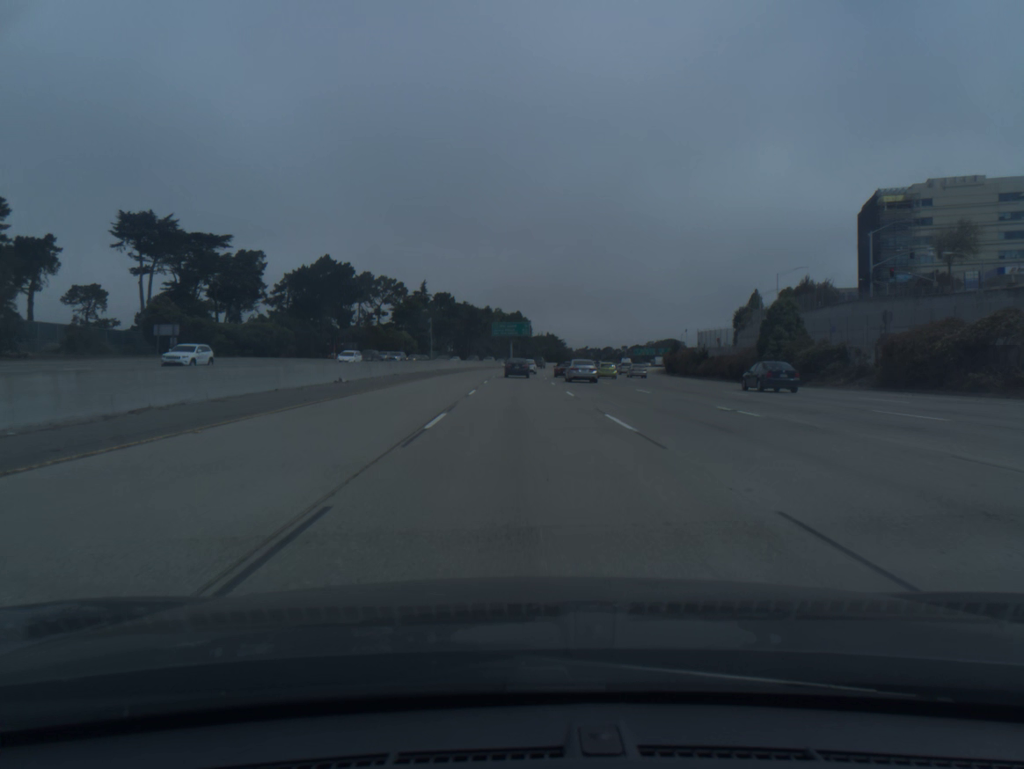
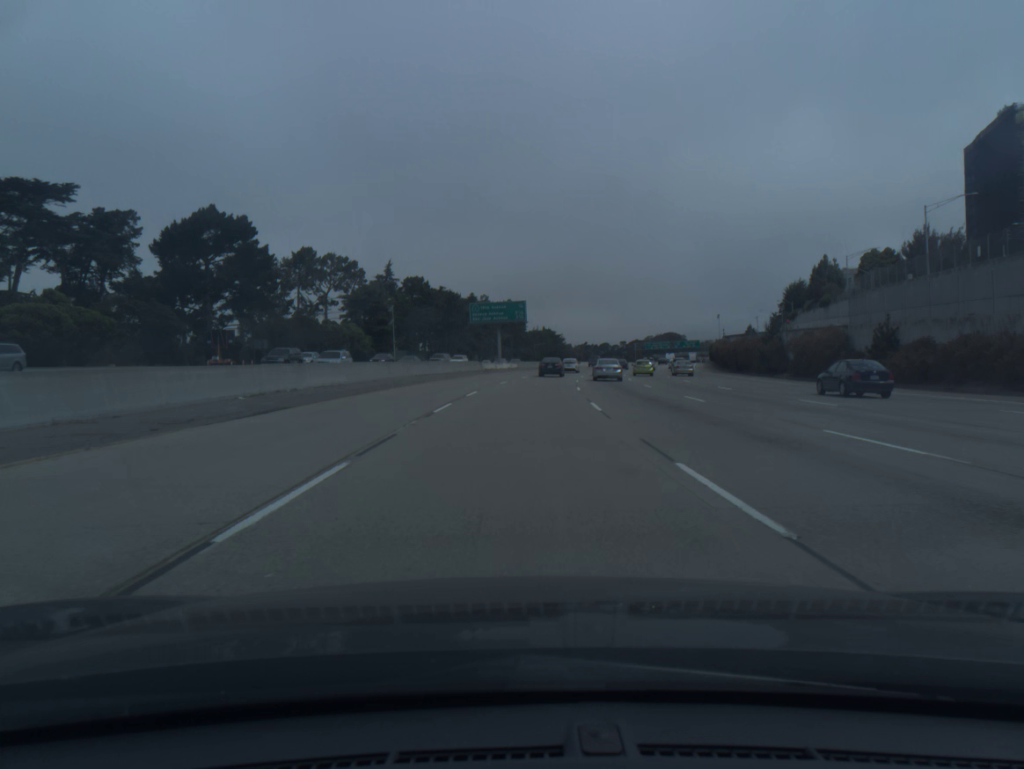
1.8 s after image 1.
(+0.2, +50.9) m; +1°
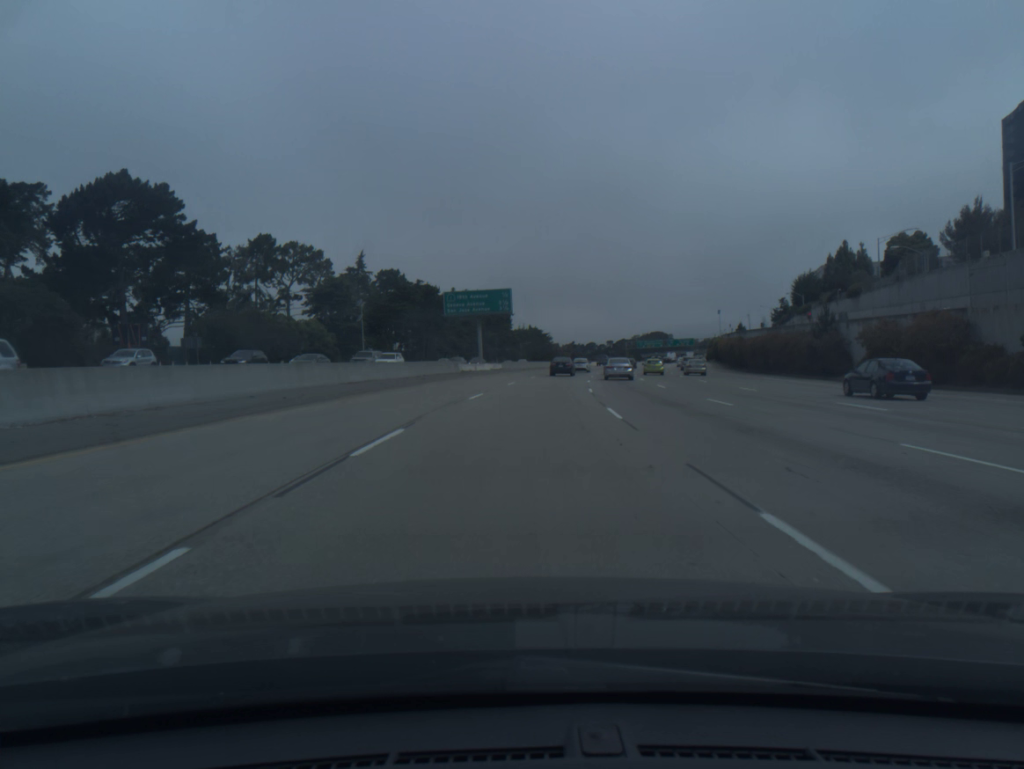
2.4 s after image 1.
(+0.1, +17.1) m; +1°
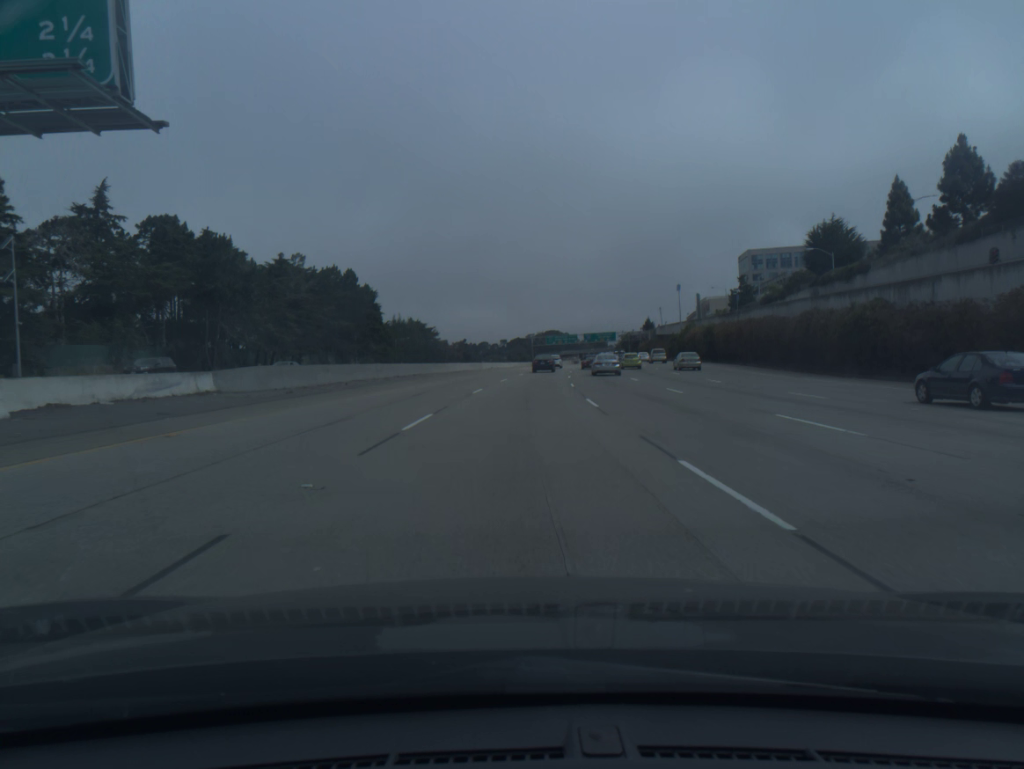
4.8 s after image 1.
(+4.6, +68.6) m; +8°
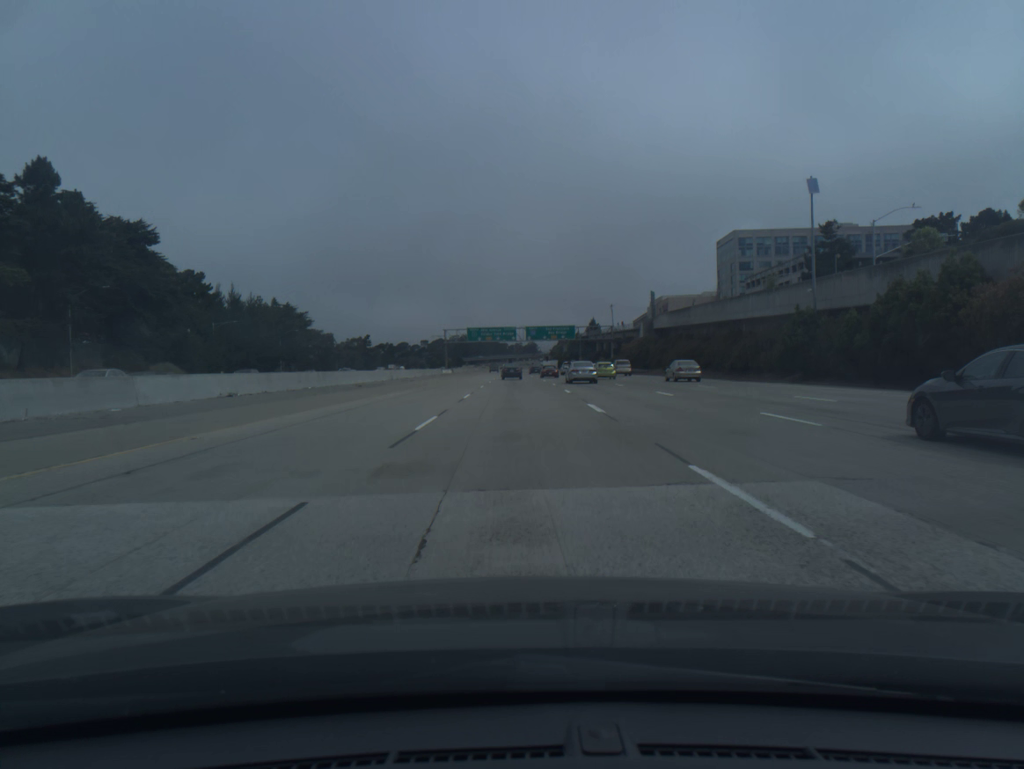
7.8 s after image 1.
(+4.3, +86.2) m; +5°
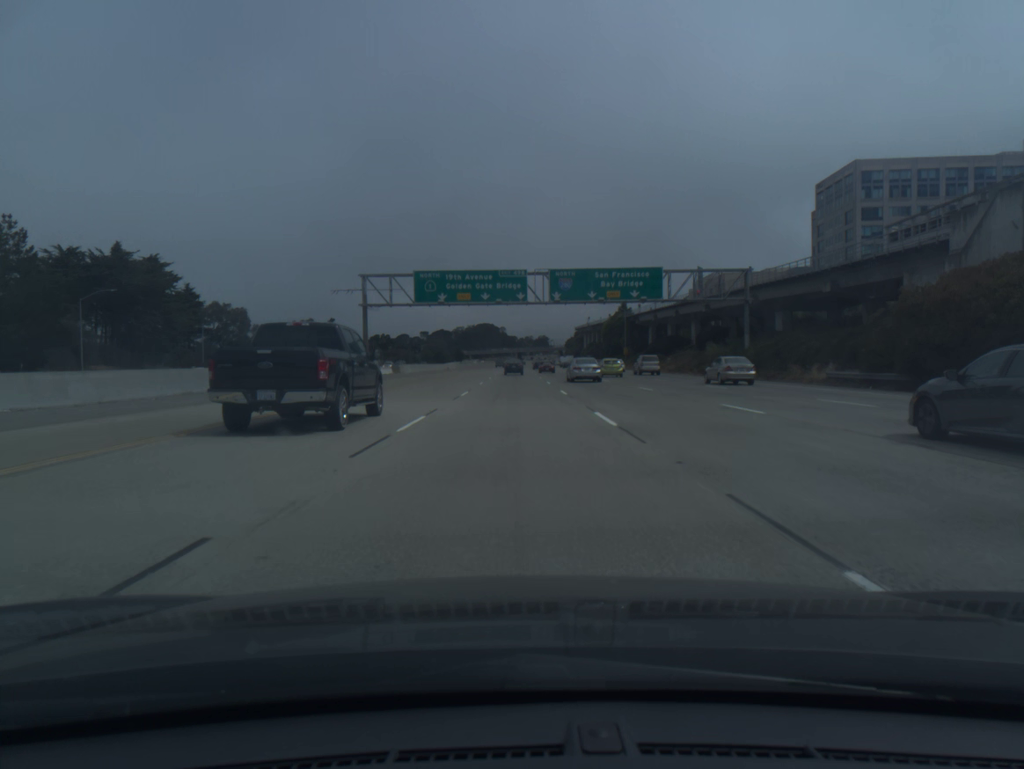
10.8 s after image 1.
(-0.1, +88.2) m; -1°
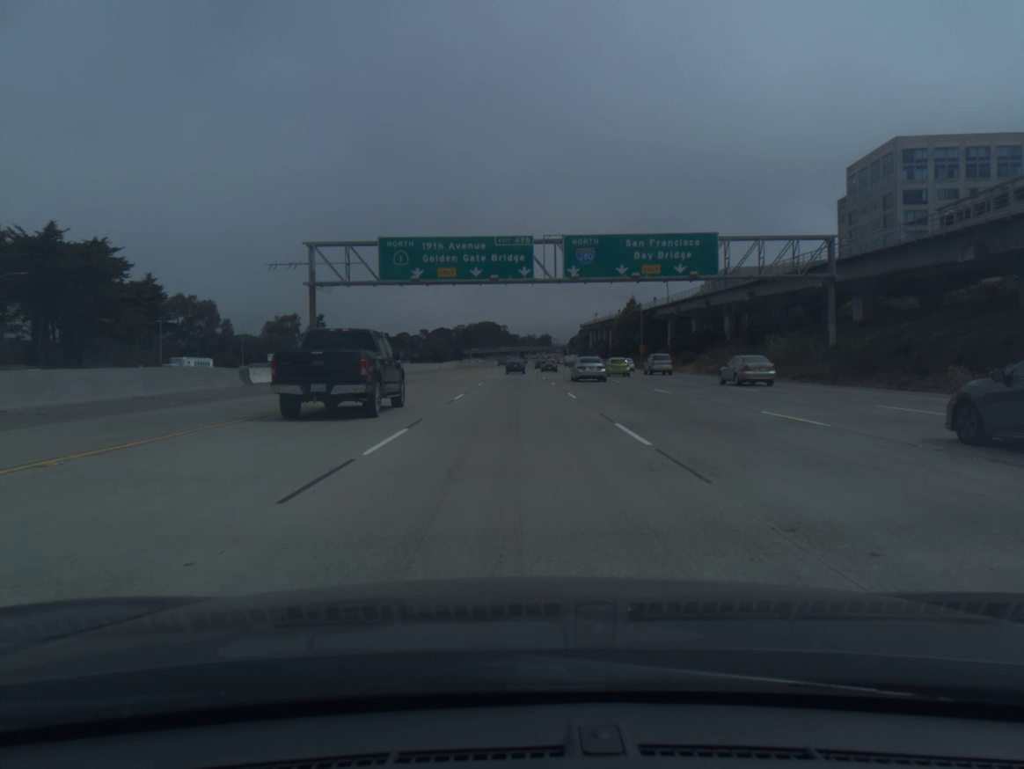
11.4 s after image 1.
(0.0, +18.0) m; 0°
